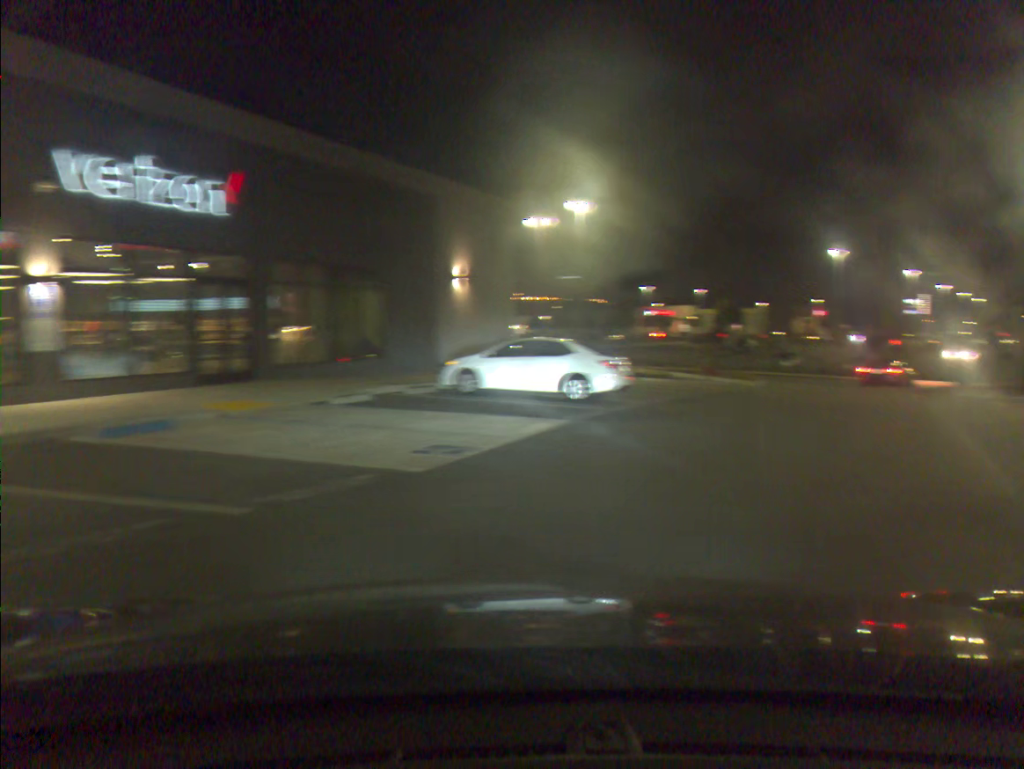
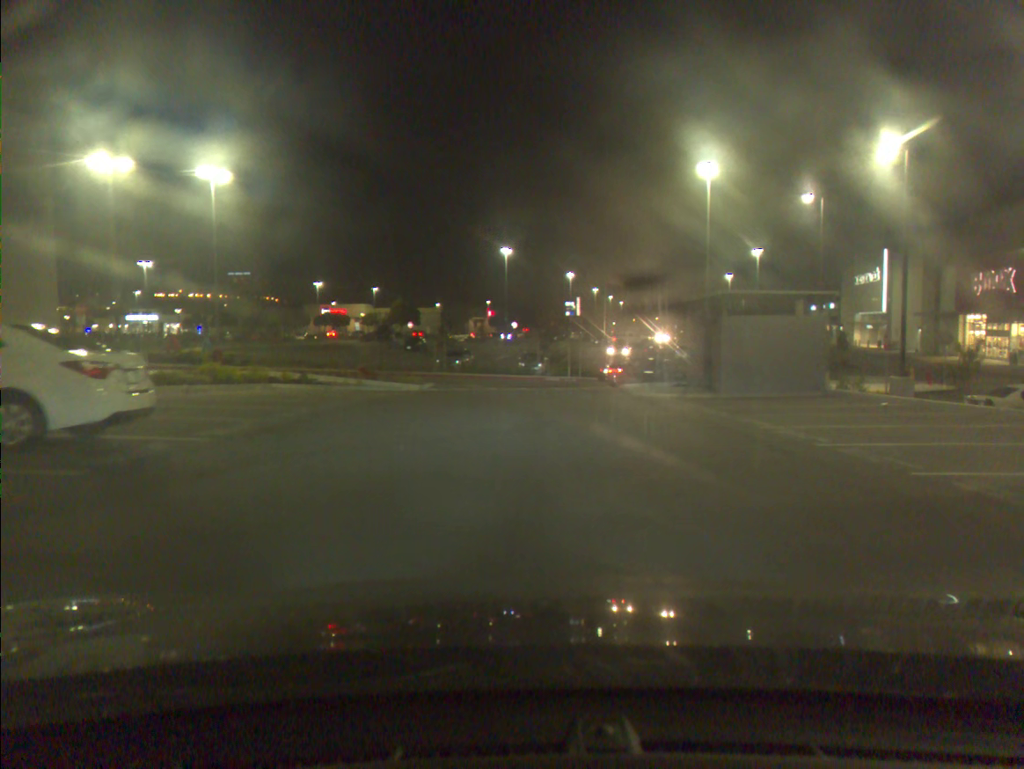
(+0.8, +8.1) m; +9°
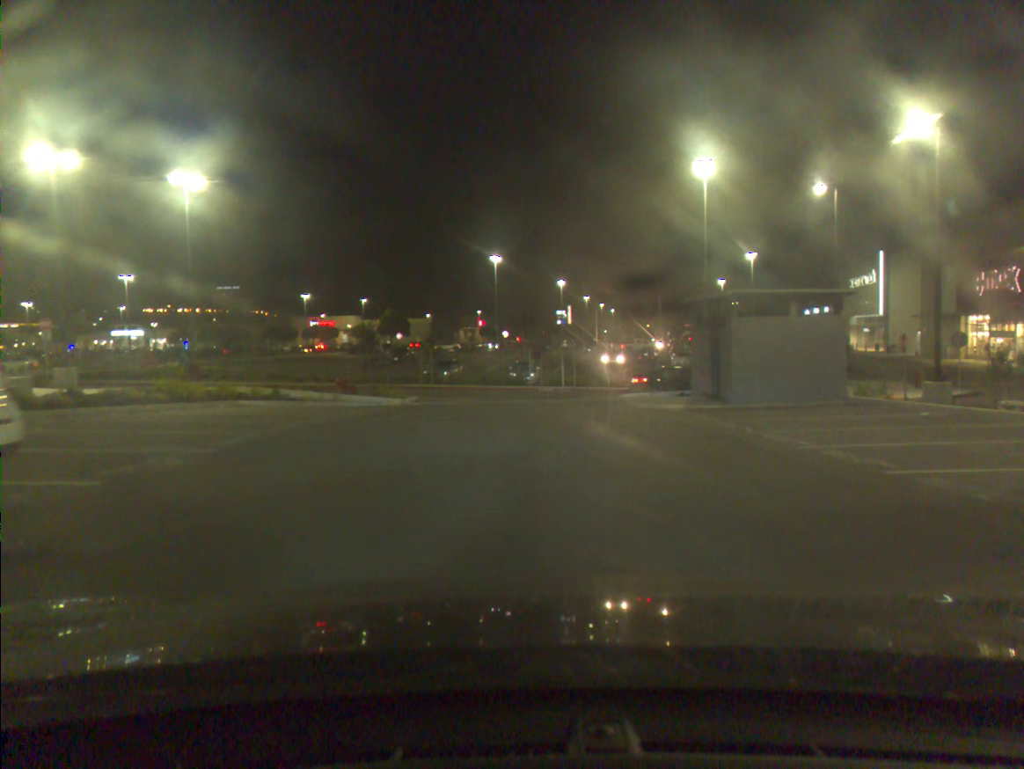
(0.0, +2.3) m; +1°
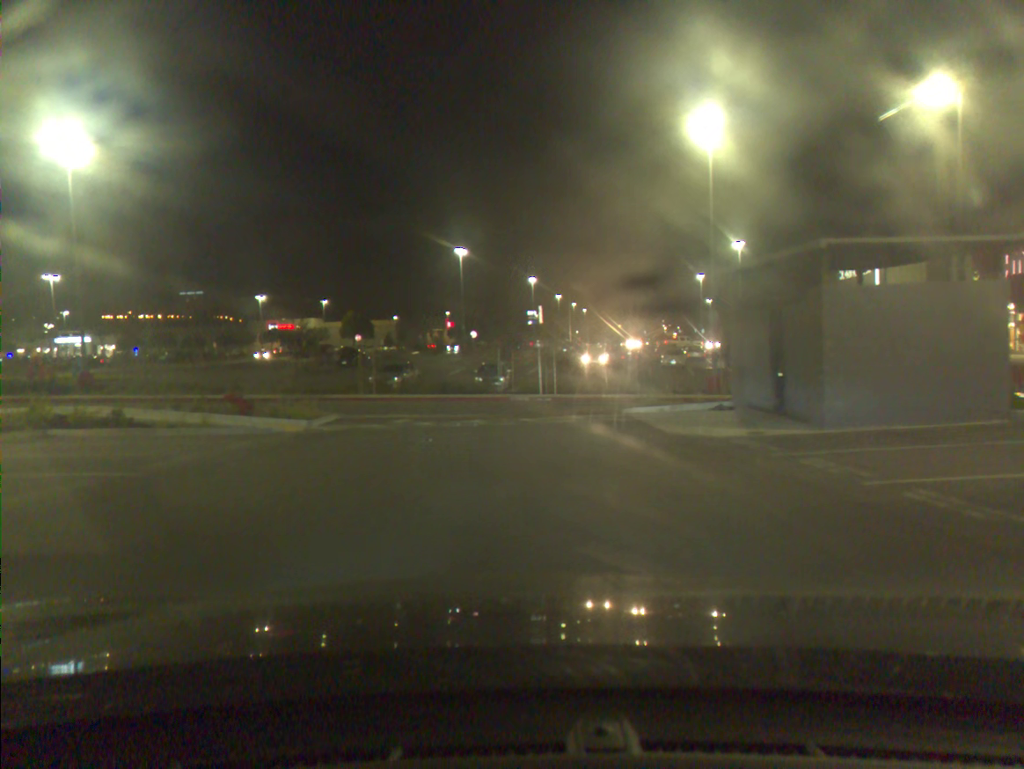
(+0.2, +8.8) m; +2°
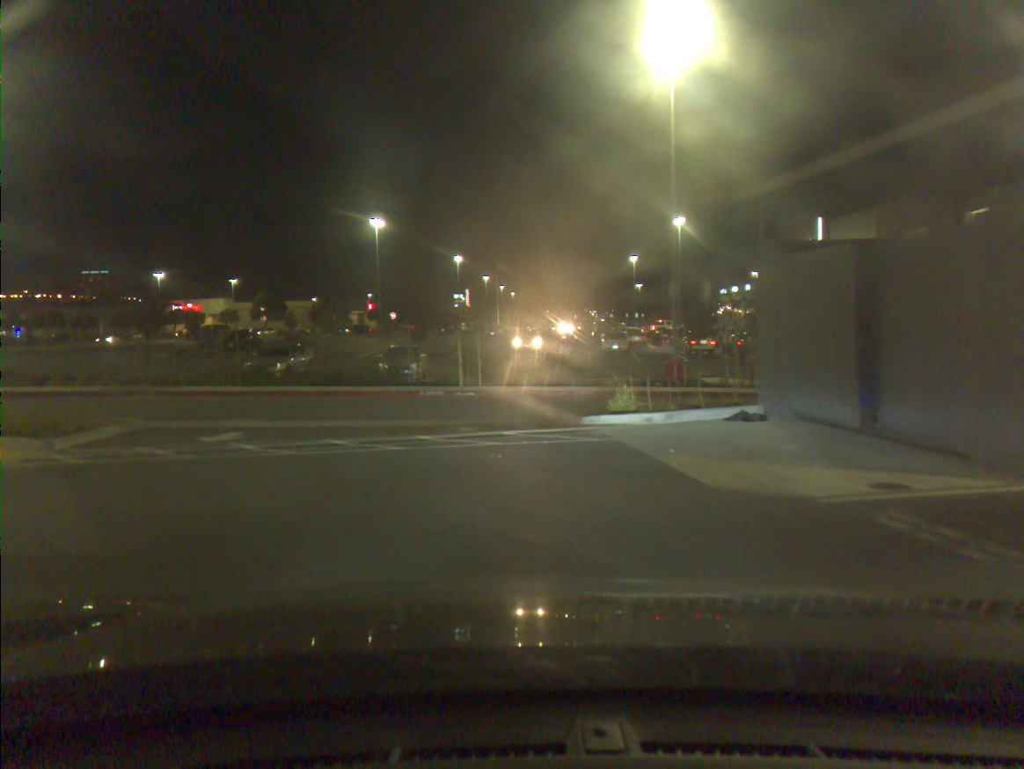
(+0.4, +7.4) m; +5°
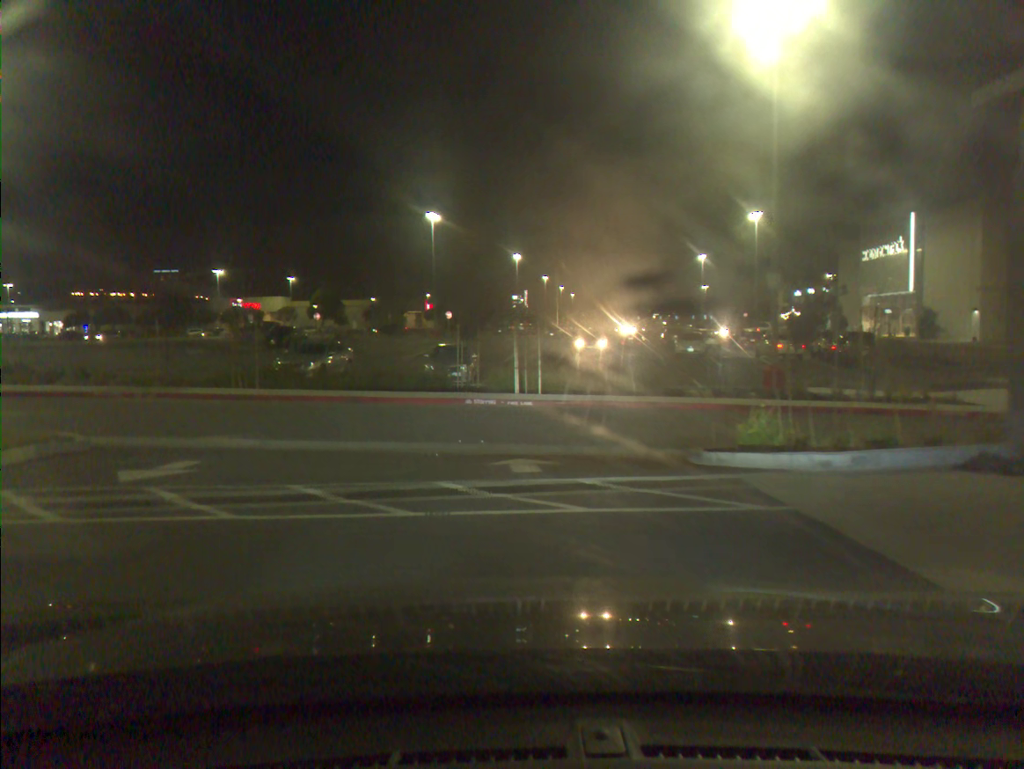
(-0.2, +4.4) m; -5°
